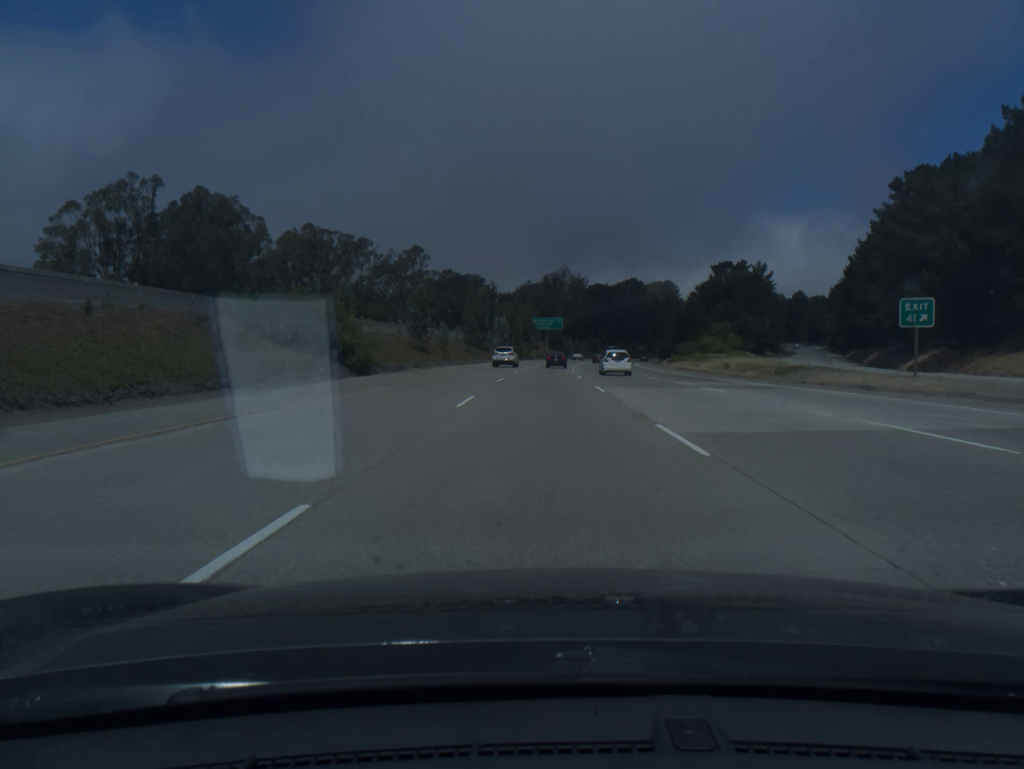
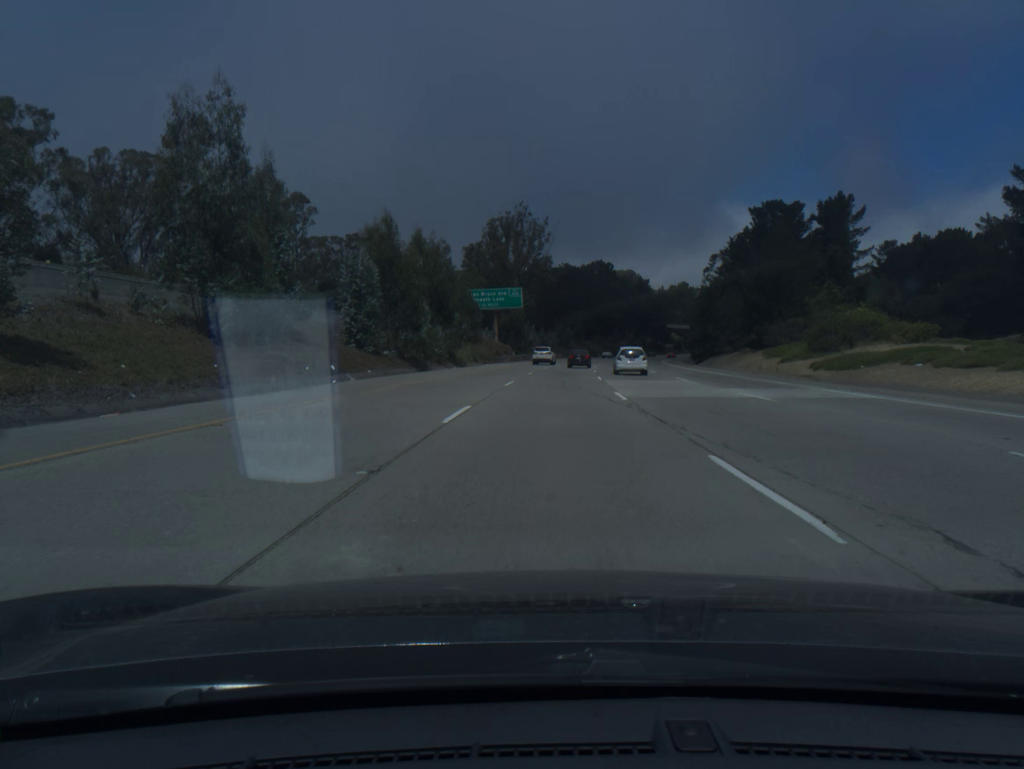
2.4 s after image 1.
(+1.5, +76.5) m; +3°
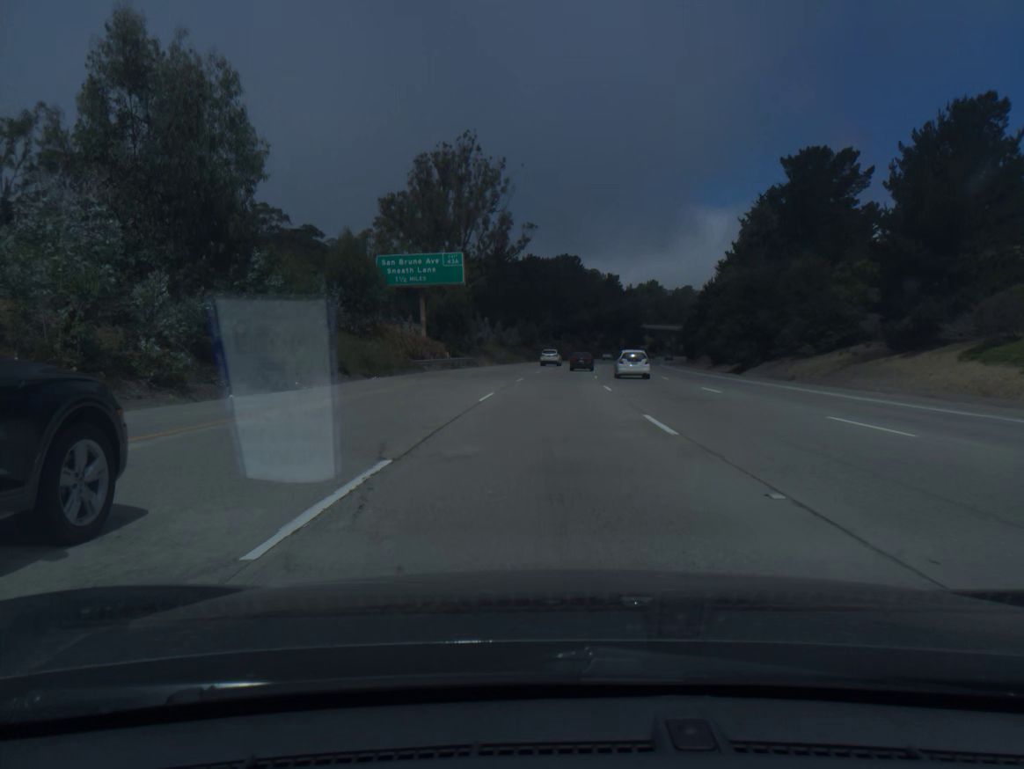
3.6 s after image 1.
(+0.9, +37.4) m; +3°
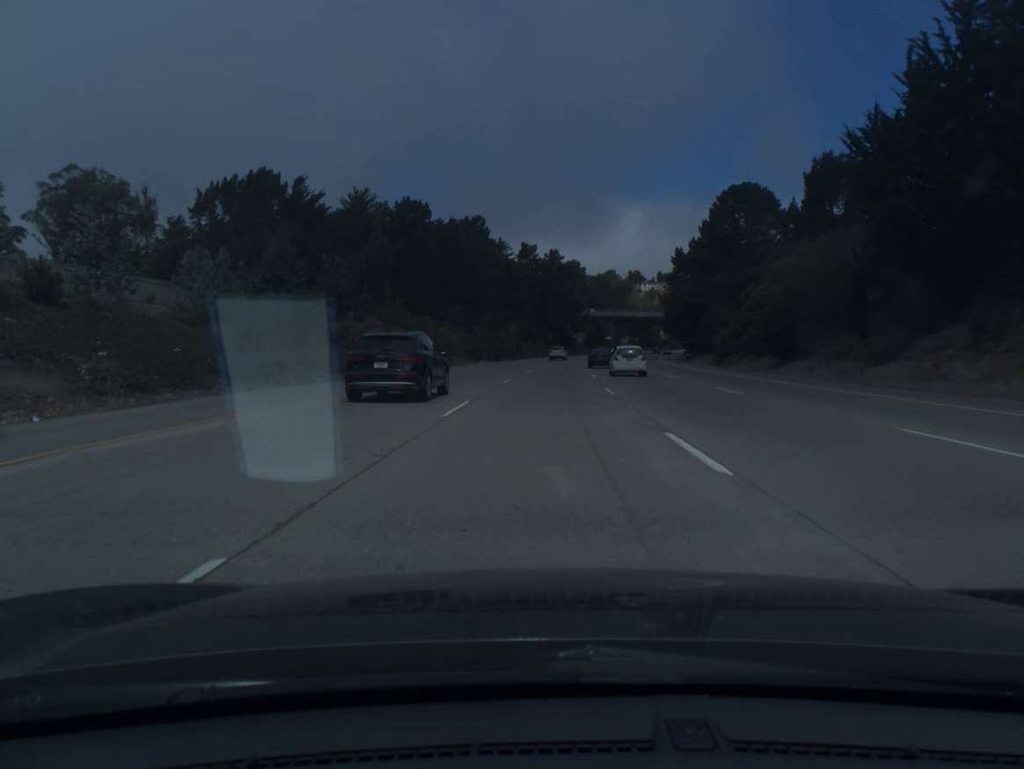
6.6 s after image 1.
(+5.6, +92.1) m; +7°
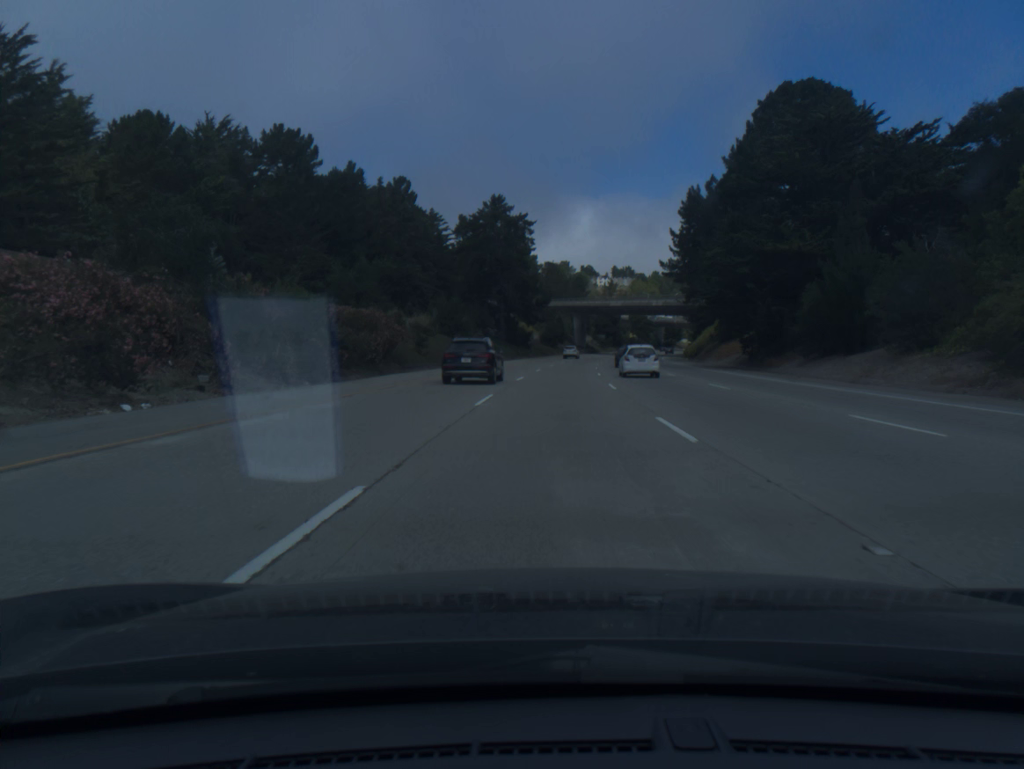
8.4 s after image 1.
(+1.7, +55.5) m; +4°
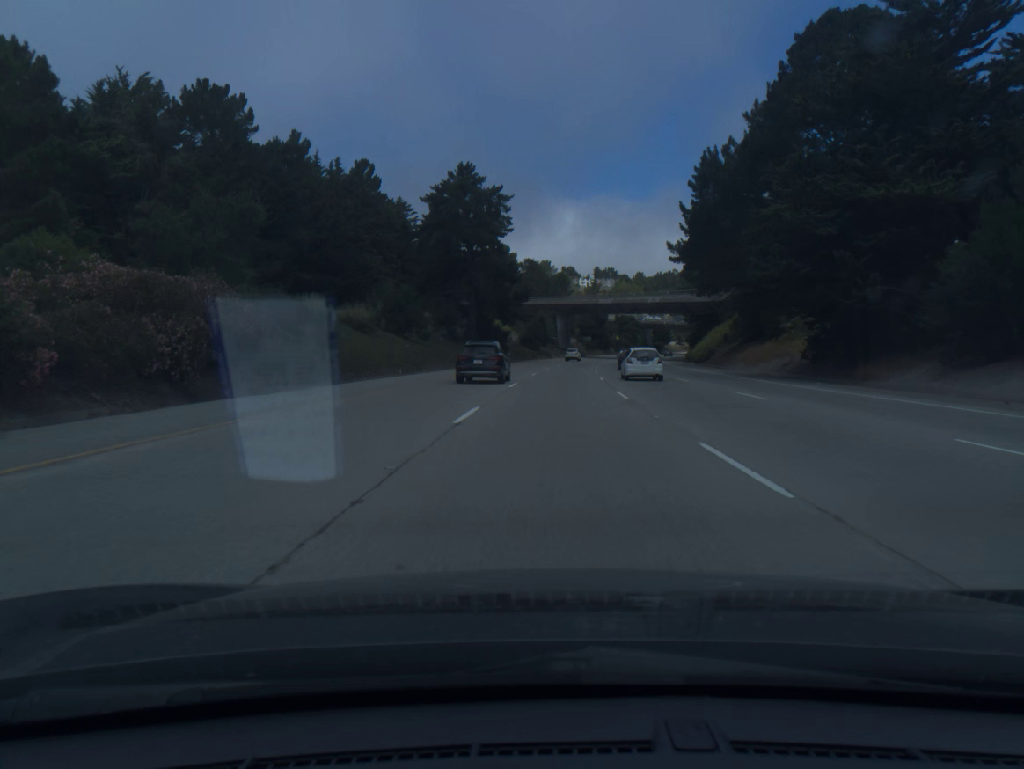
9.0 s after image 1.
(+0.2, +18.7) m; +2°
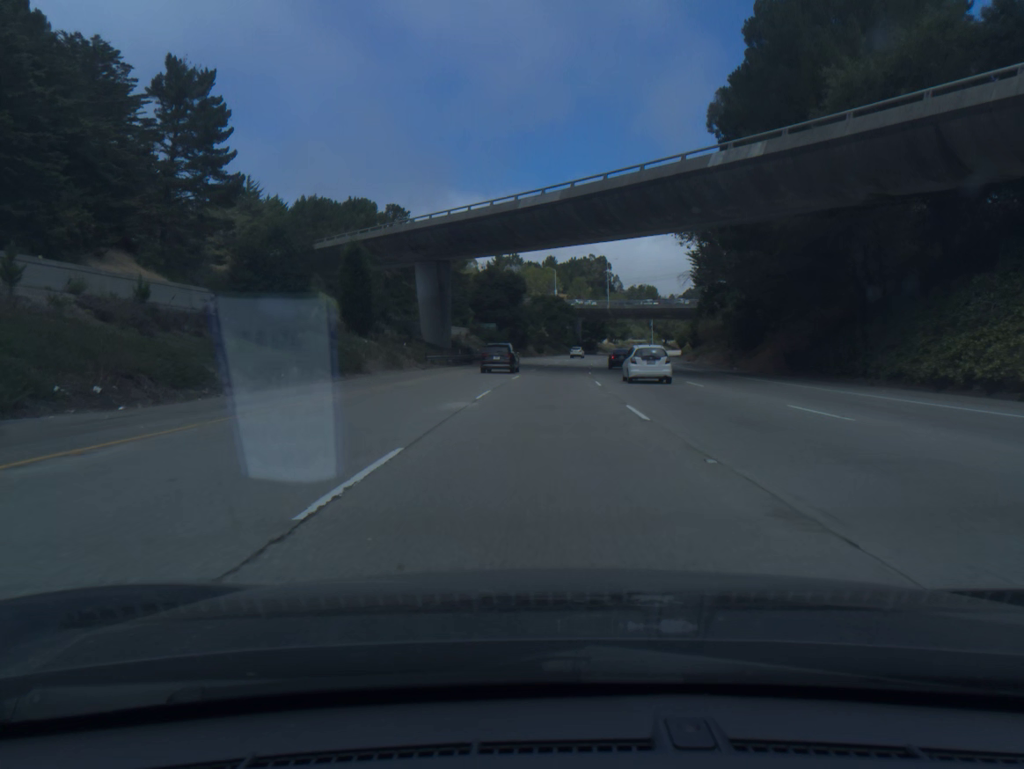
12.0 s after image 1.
(+6.0, +94.8) m; +7°
